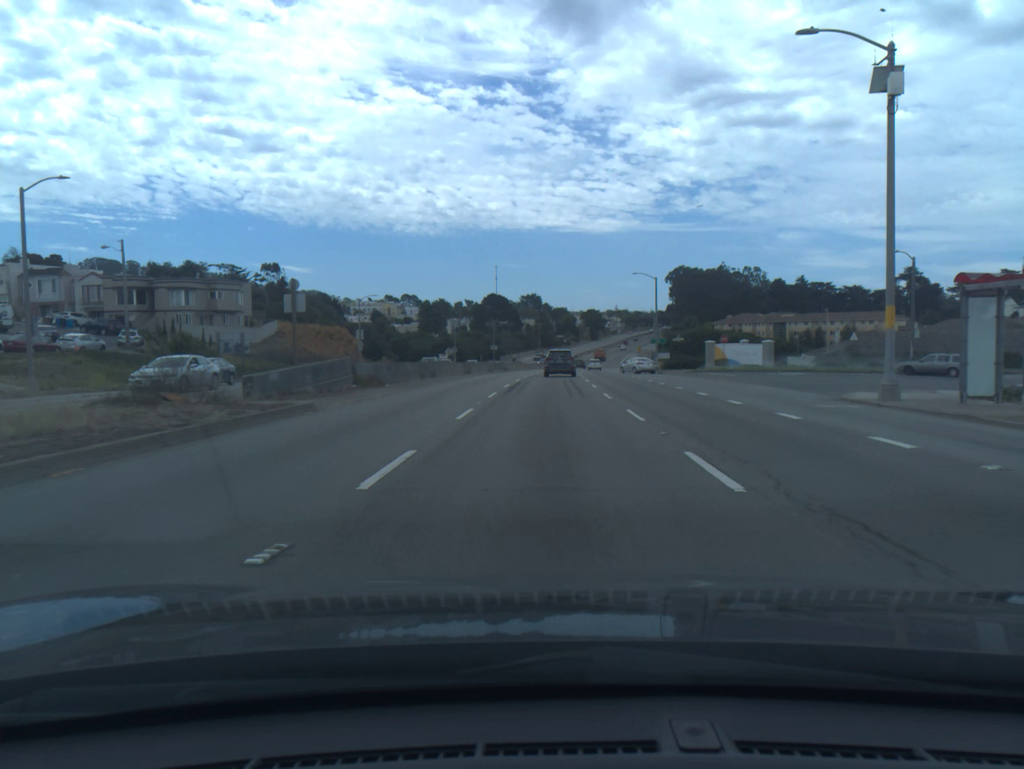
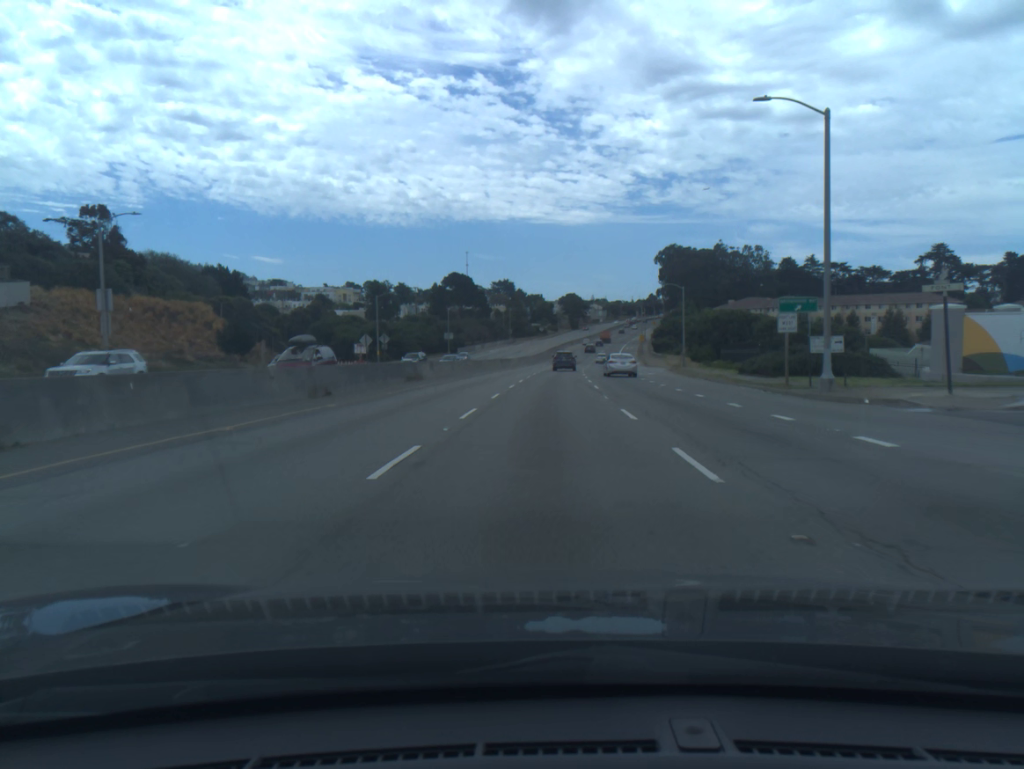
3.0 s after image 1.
(+0.9, +50.8) m; +2°
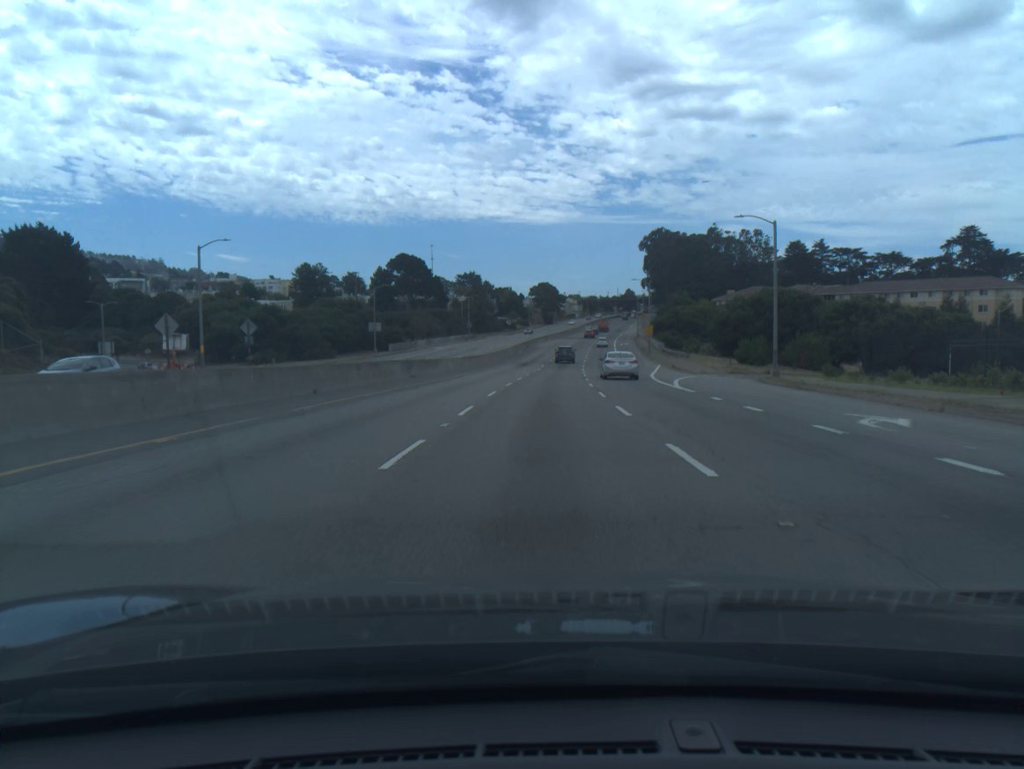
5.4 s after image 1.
(+0.8, +44.1) m; +2°
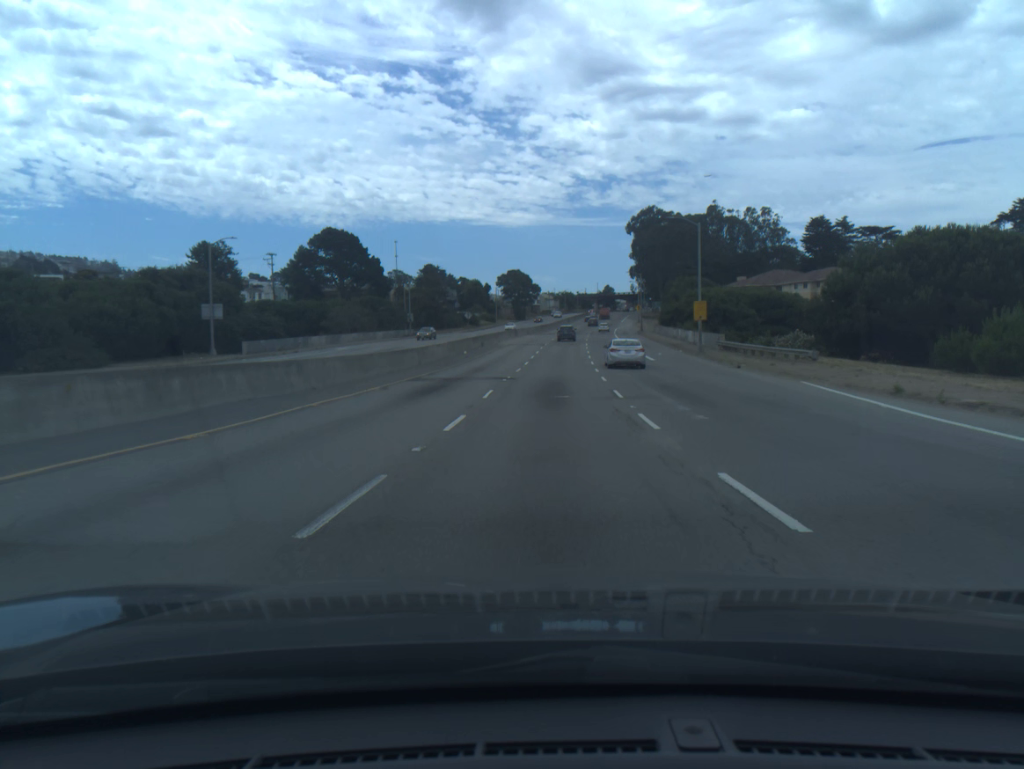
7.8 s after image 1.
(+0.8, +47.1) m; +2°
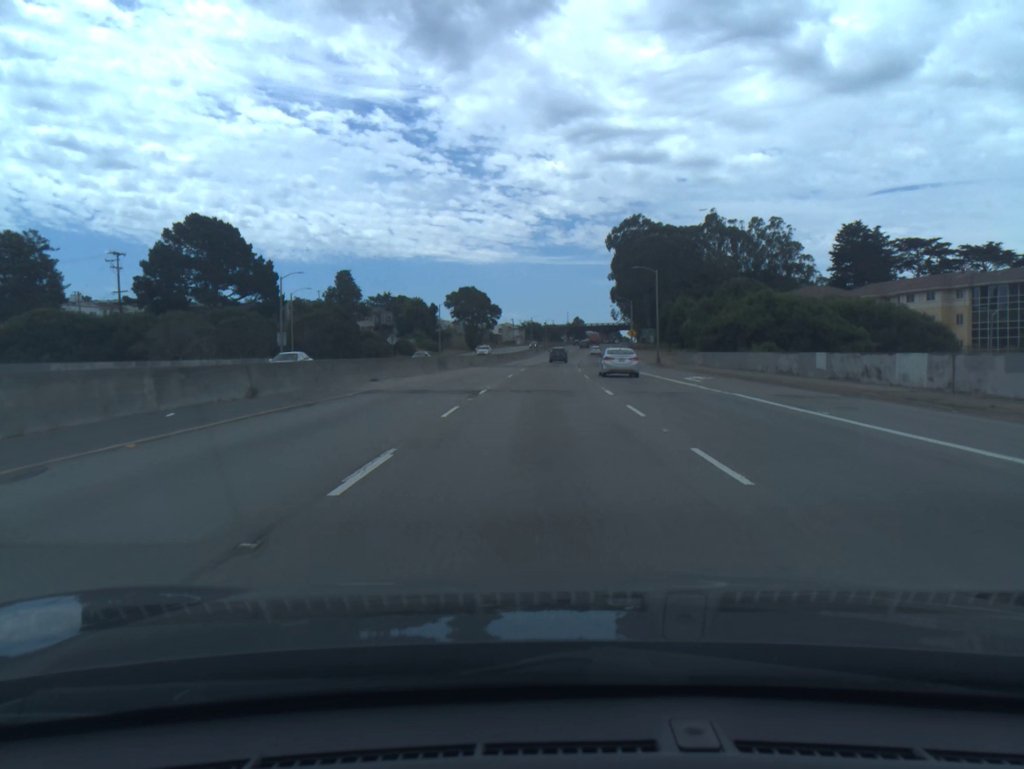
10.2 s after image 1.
(+1.1, +49.4) m; +3°
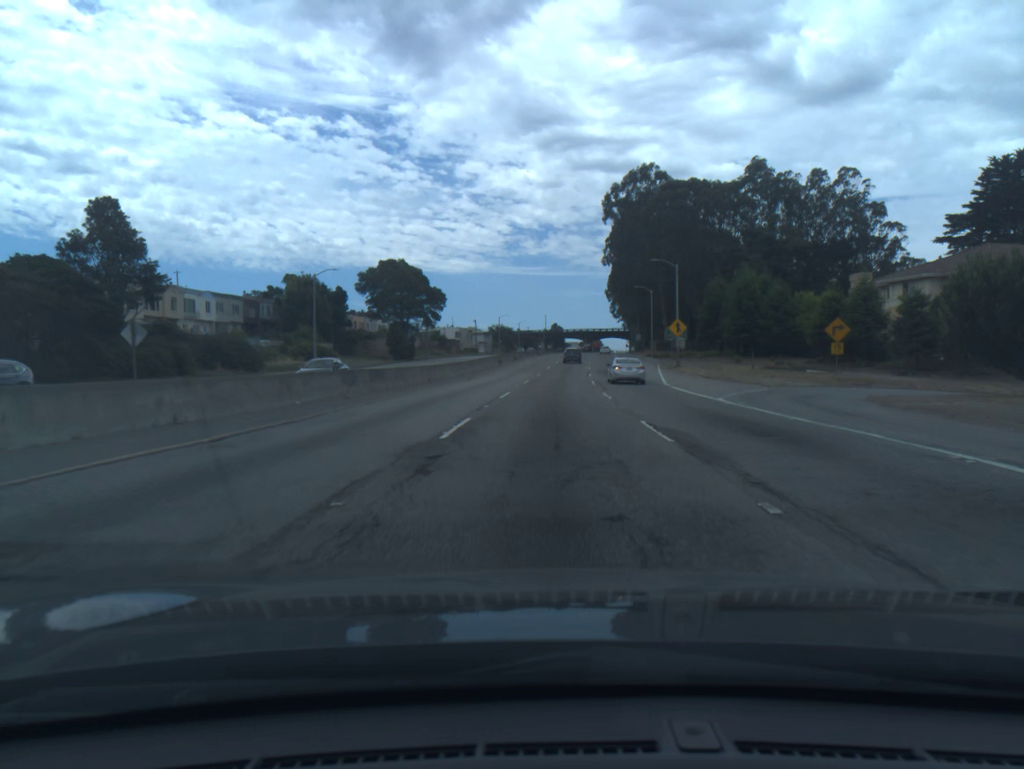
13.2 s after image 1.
(+0.9, +63.6) m; +2°
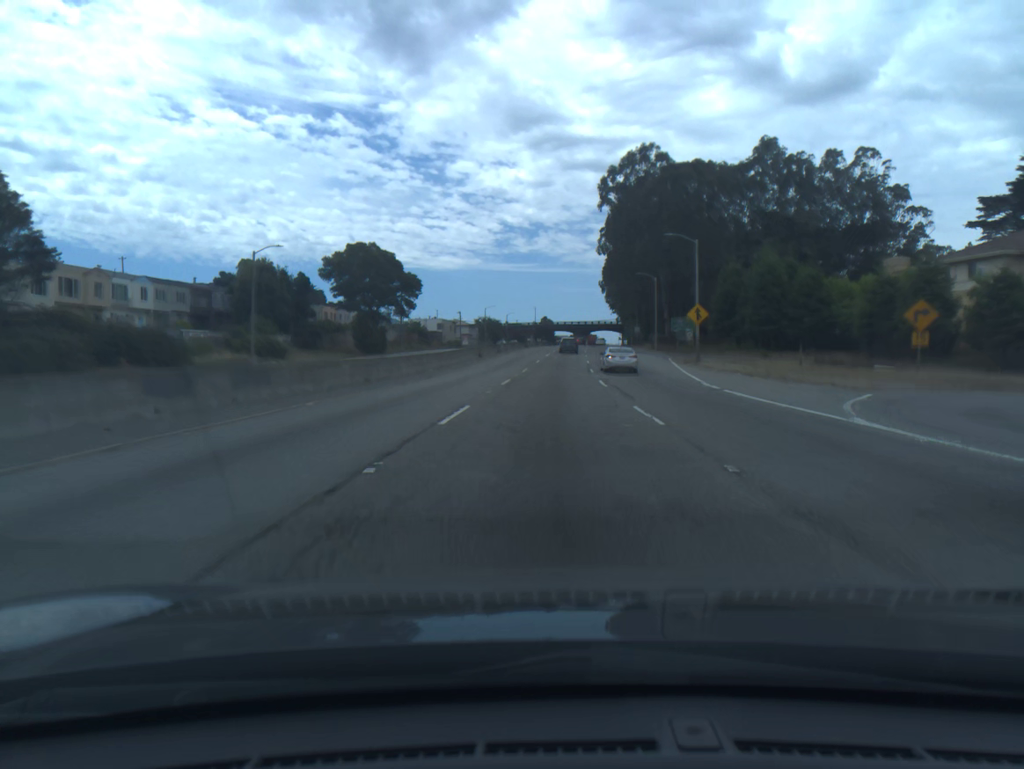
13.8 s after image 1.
(+0.1, +13.2) m; 0°
